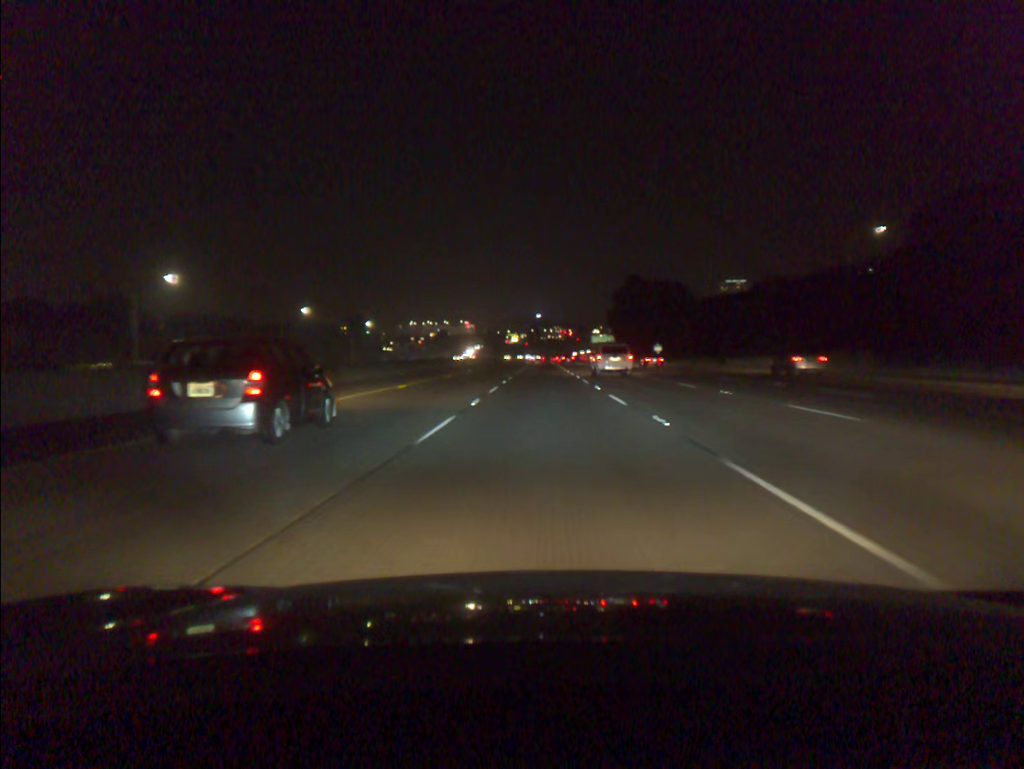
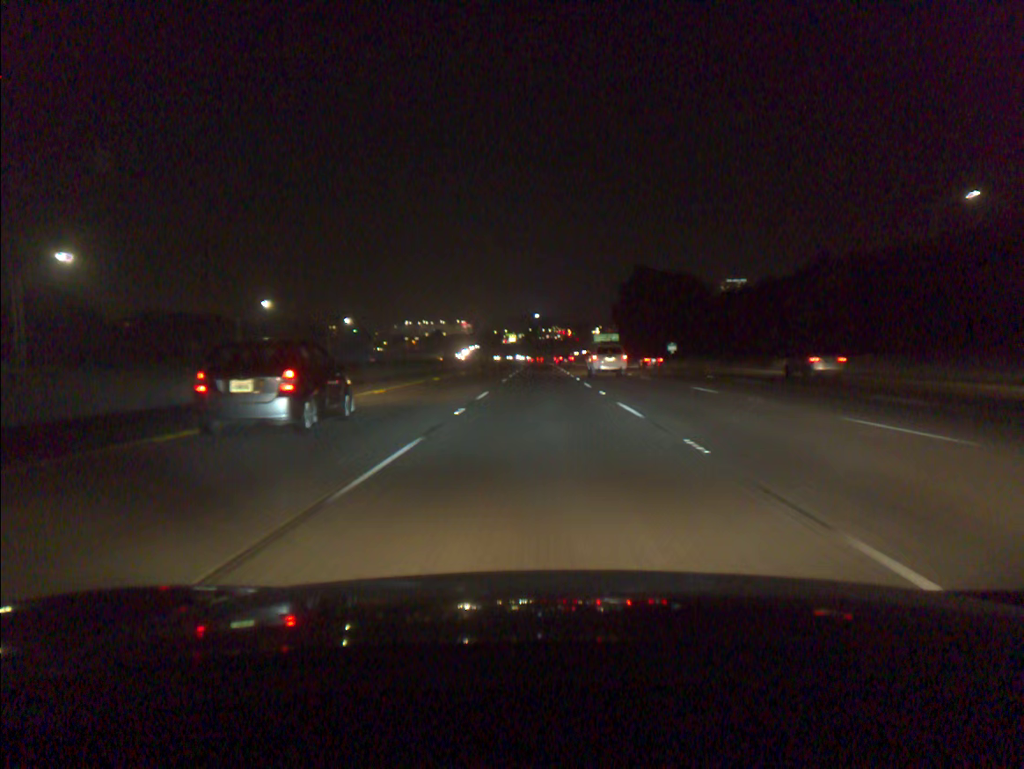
(0.0, +18.3) m; 0°
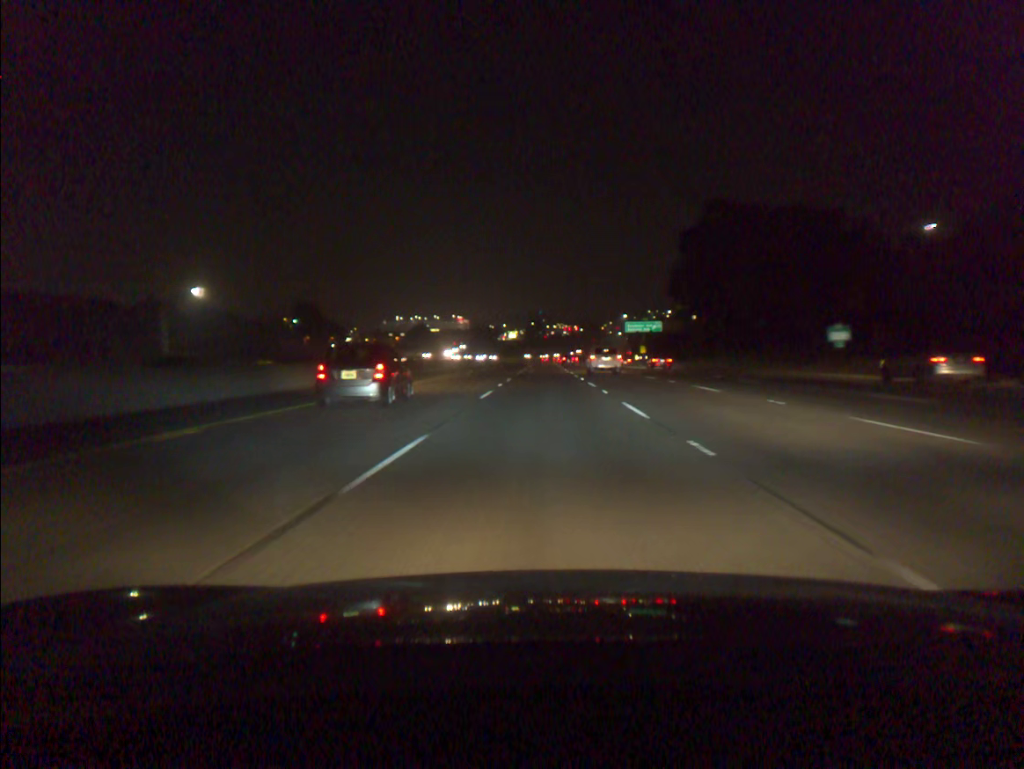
(-0.2, +73.2) m; 0°
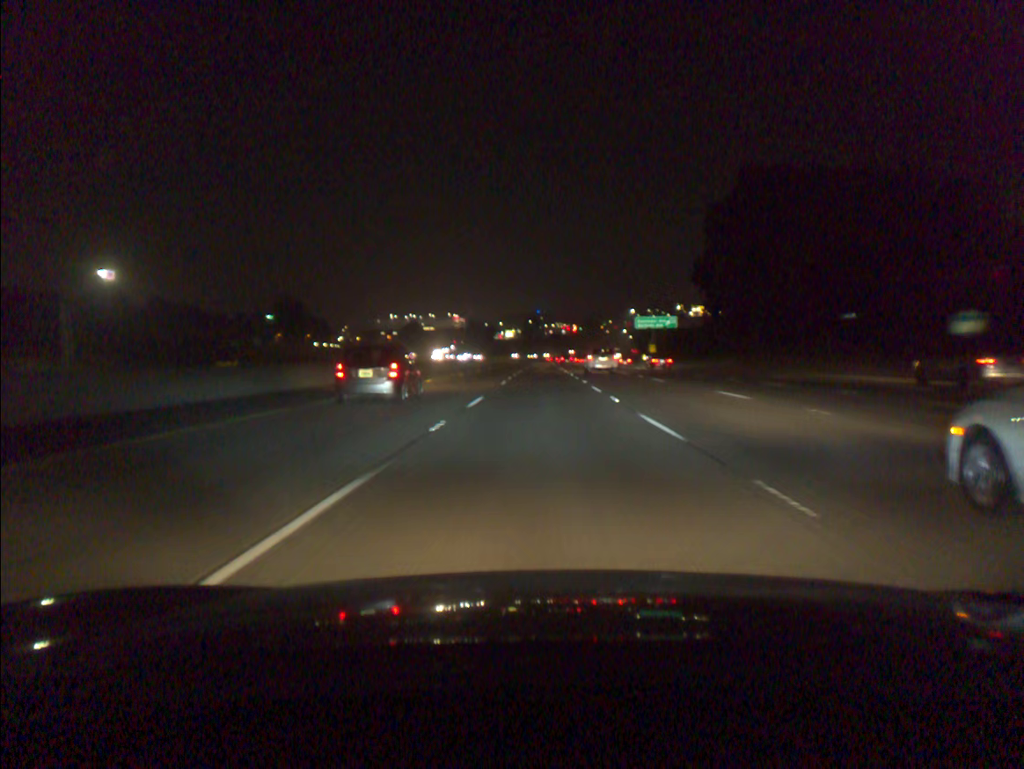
(0.0, +18.3) m; 0°
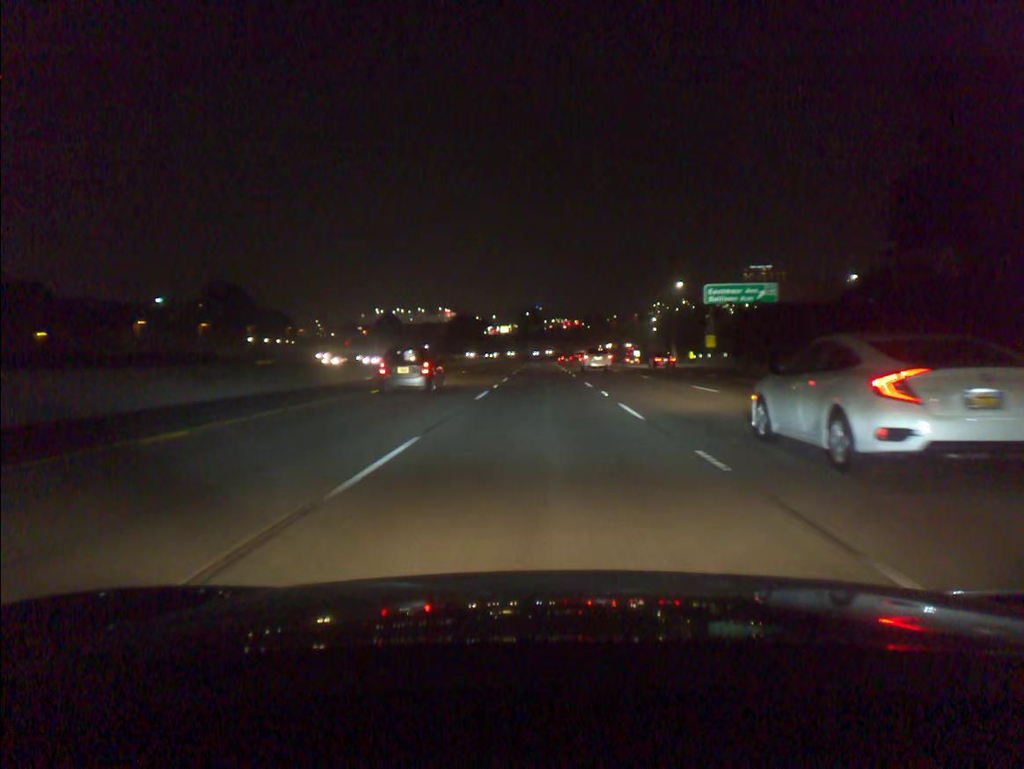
(0.0, +55.0) m; 0°
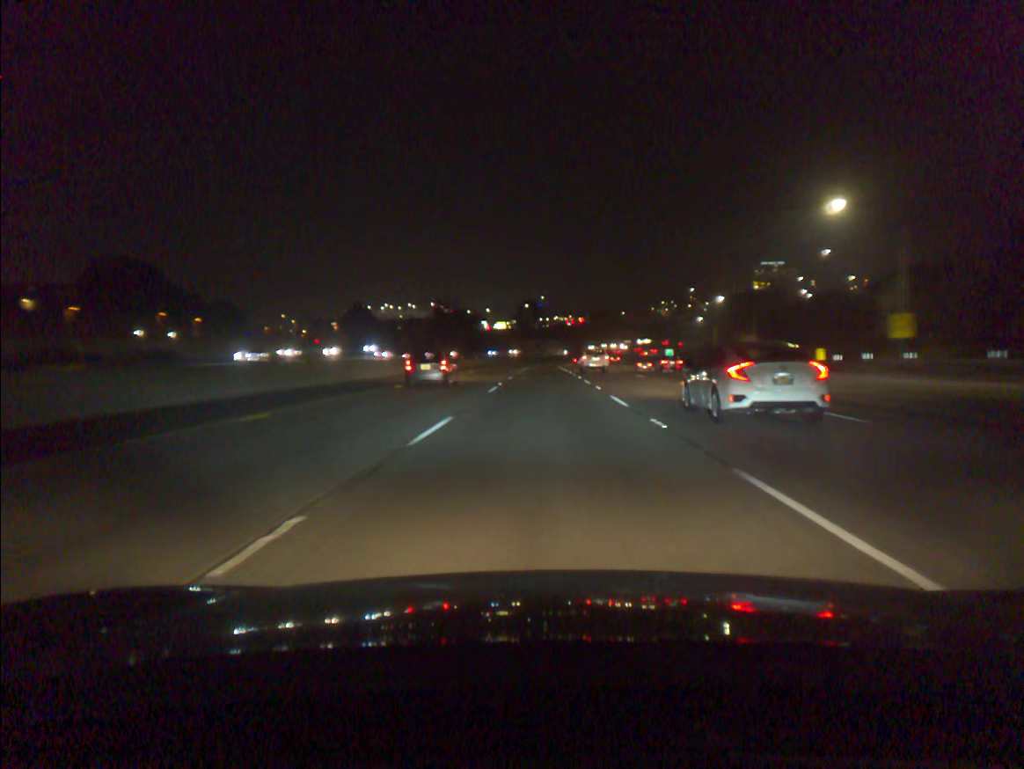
(-0.1, +54.9) m; 0°
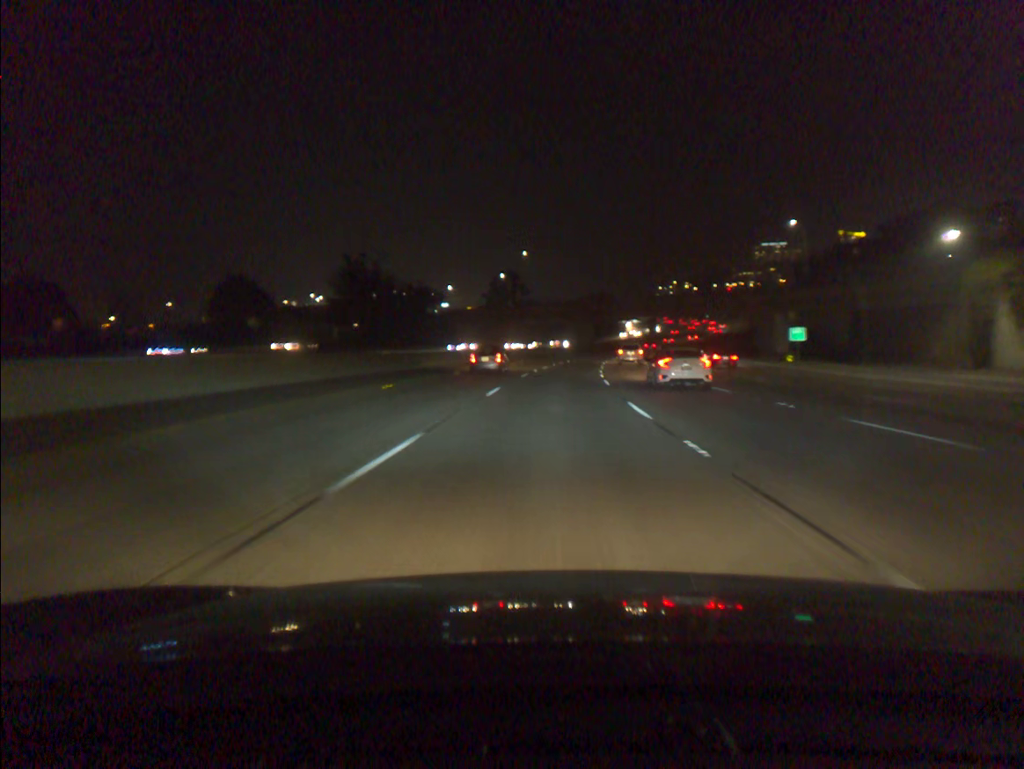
(+0.3, +91.5) m; +1°
